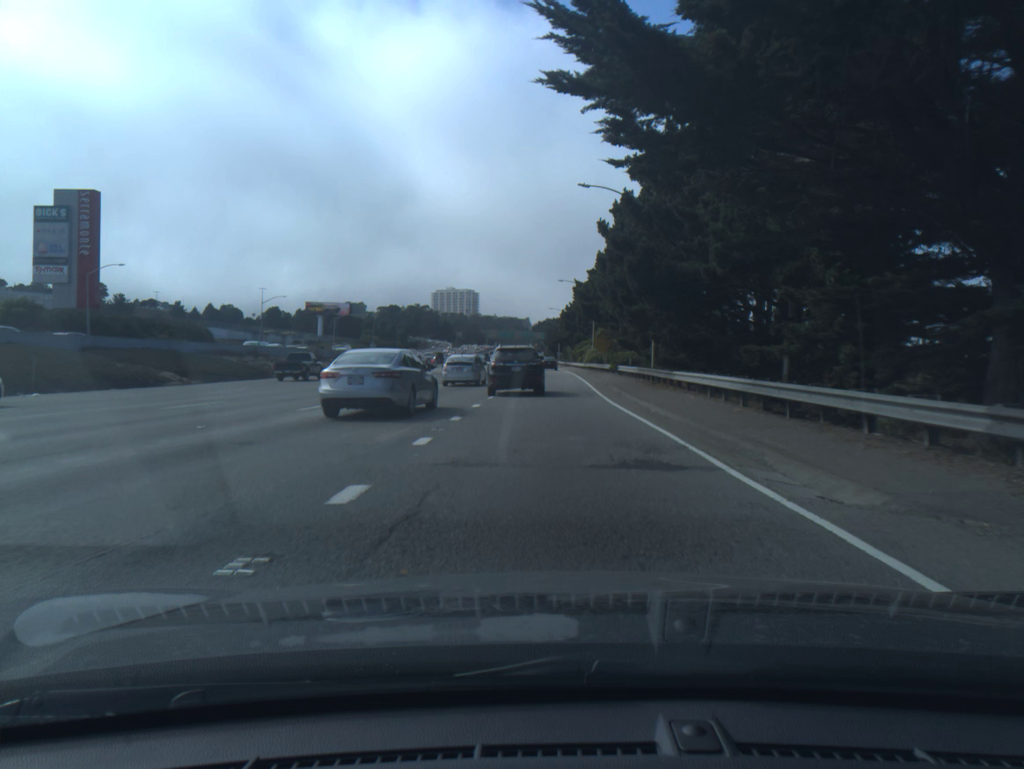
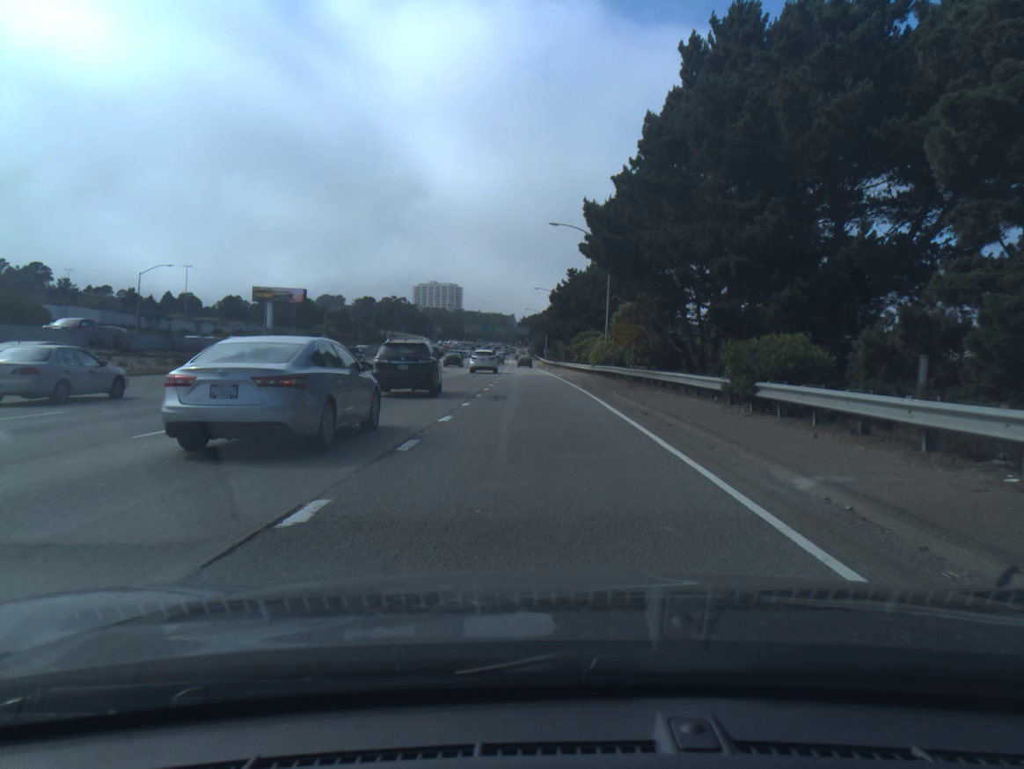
(+0.5, +36.9) m; +1°
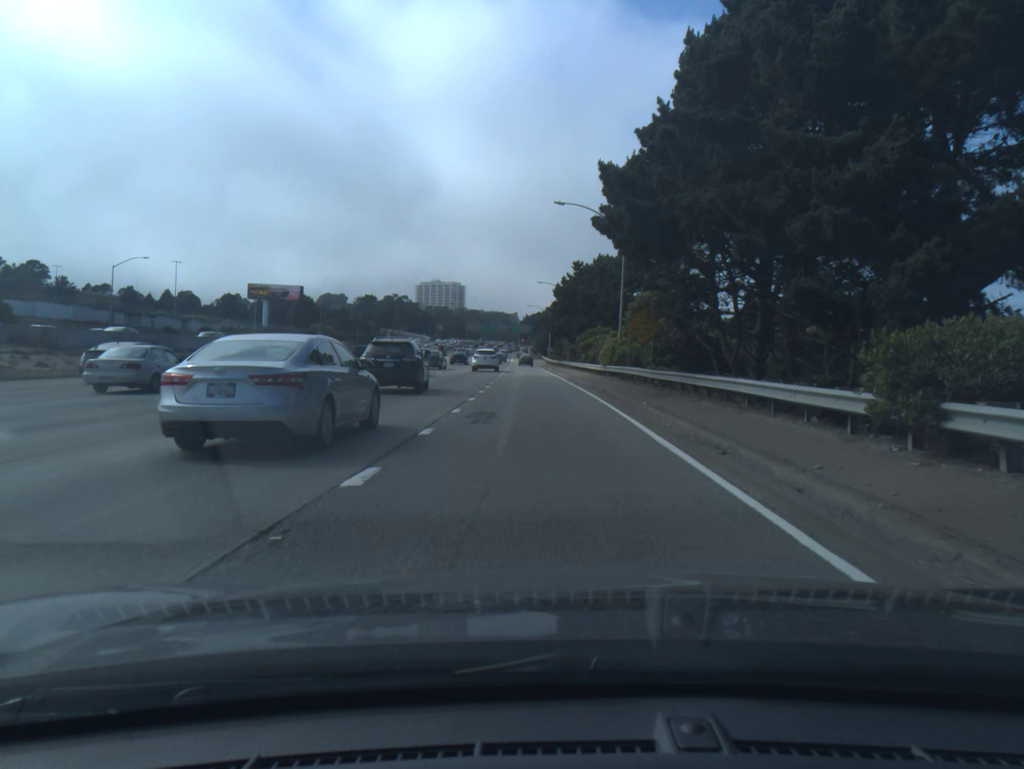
(0.0, +7.2) m; 0°
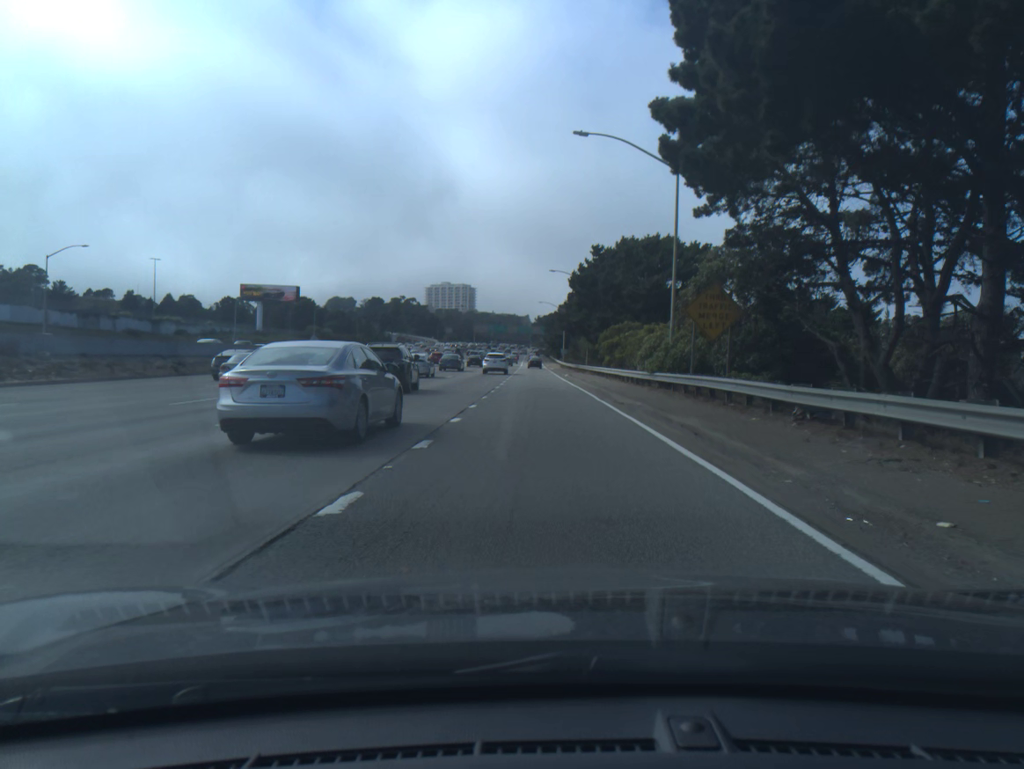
(-0.1, +14.6) m; -1°
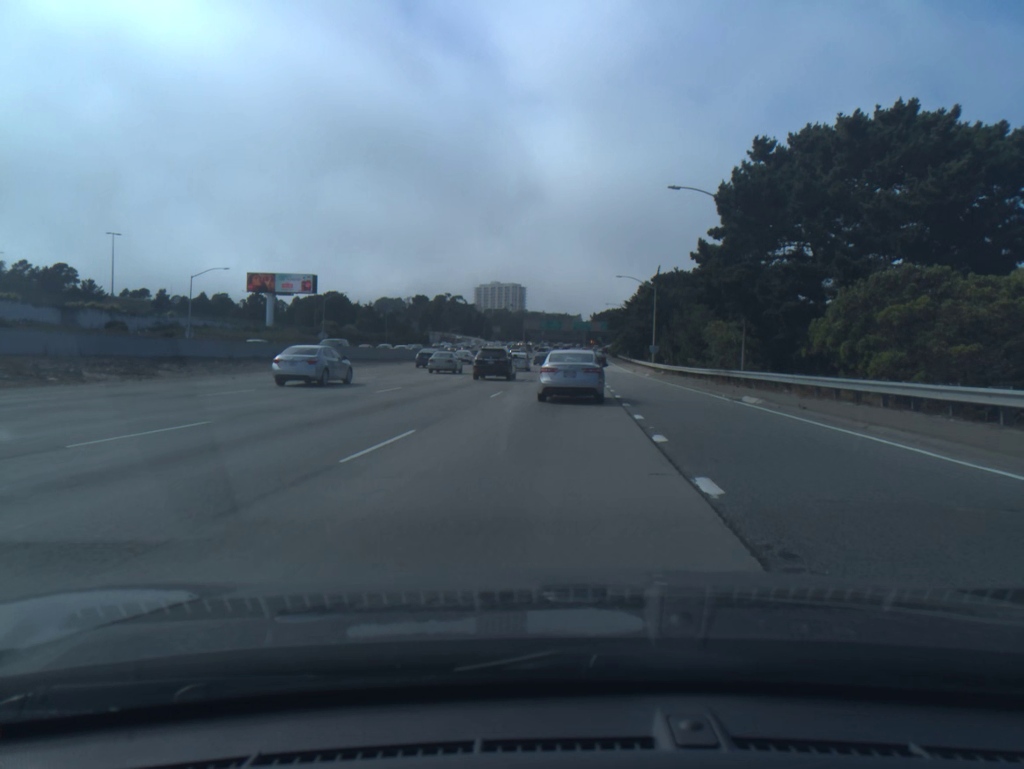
(-2.7, +39.2) m; -3°
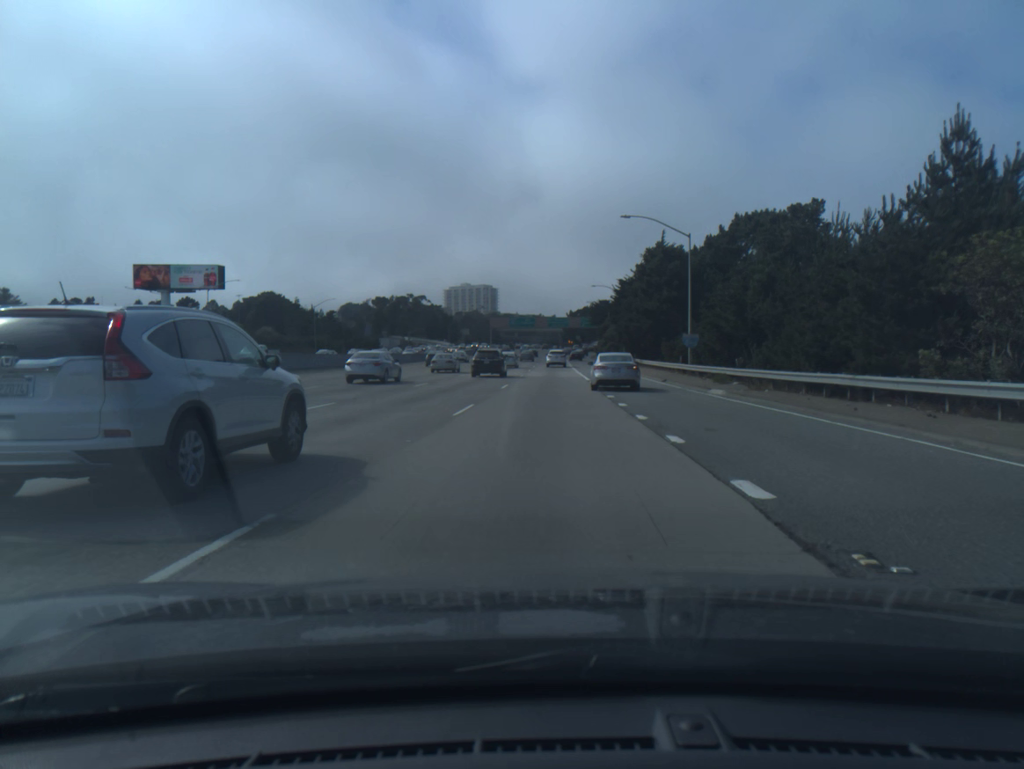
(+1.1, +35.9) m; +1°
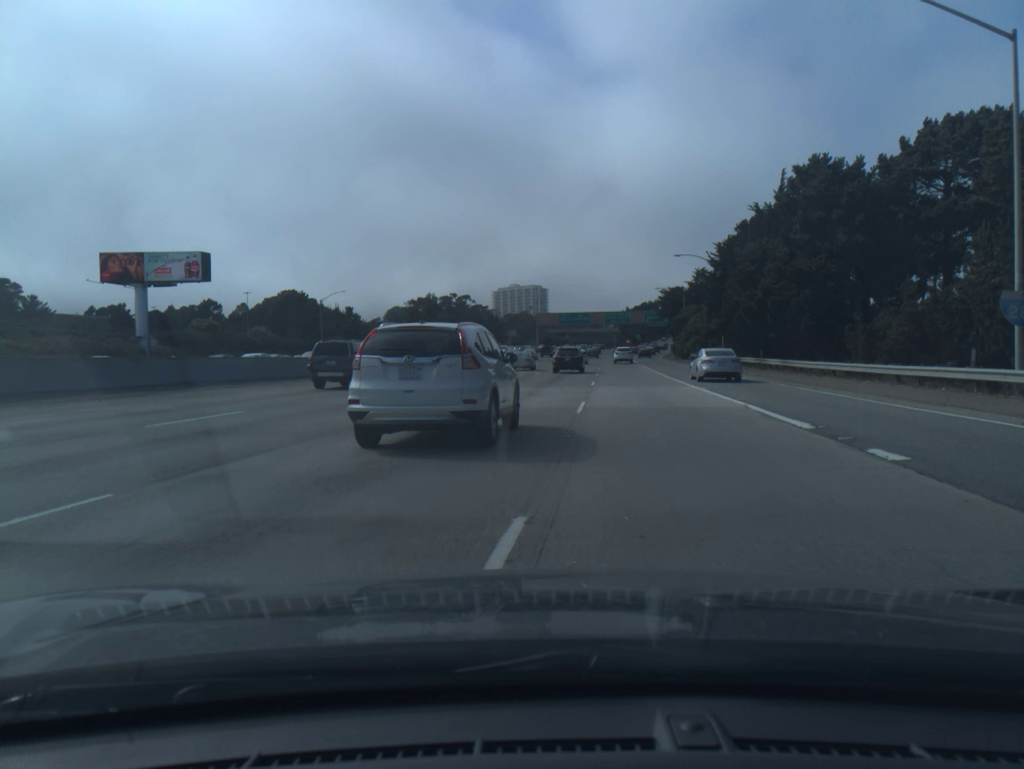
(-0.9, +29.2) m; -4°
